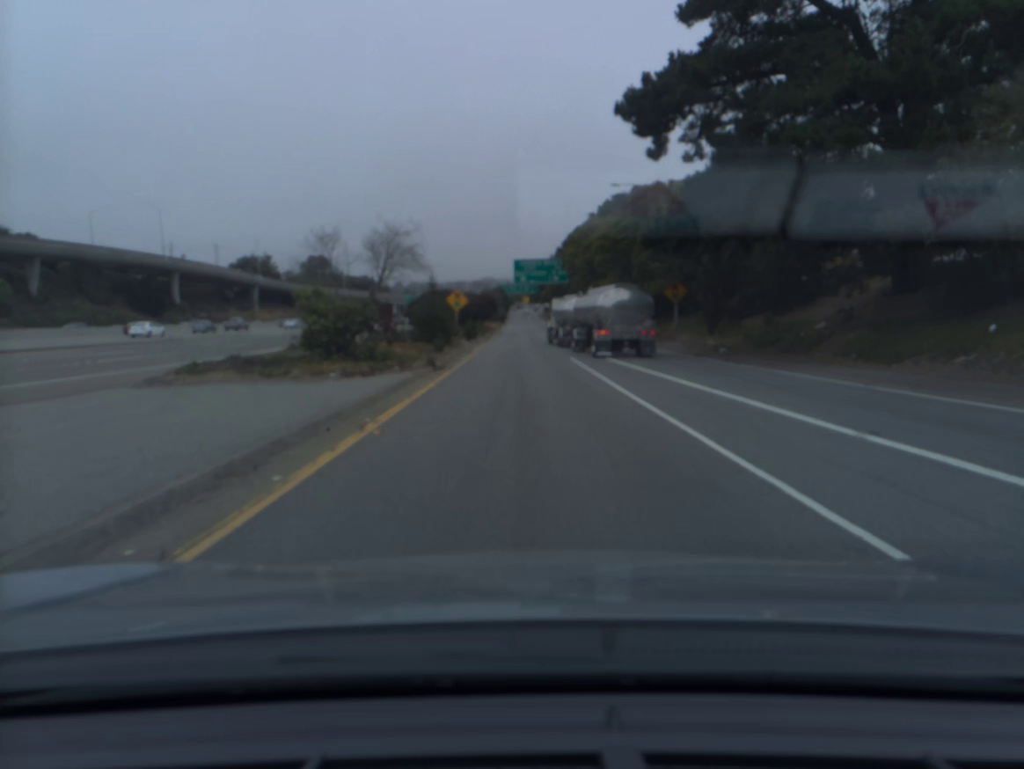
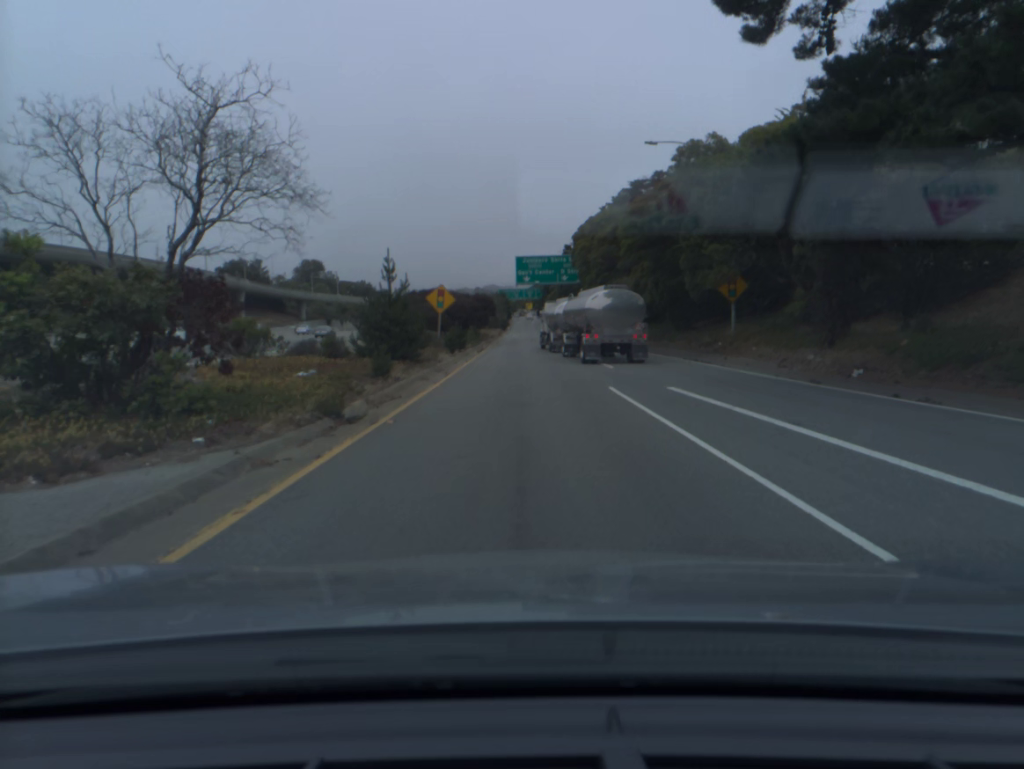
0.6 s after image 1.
(0.0, +13.3) m; 0°
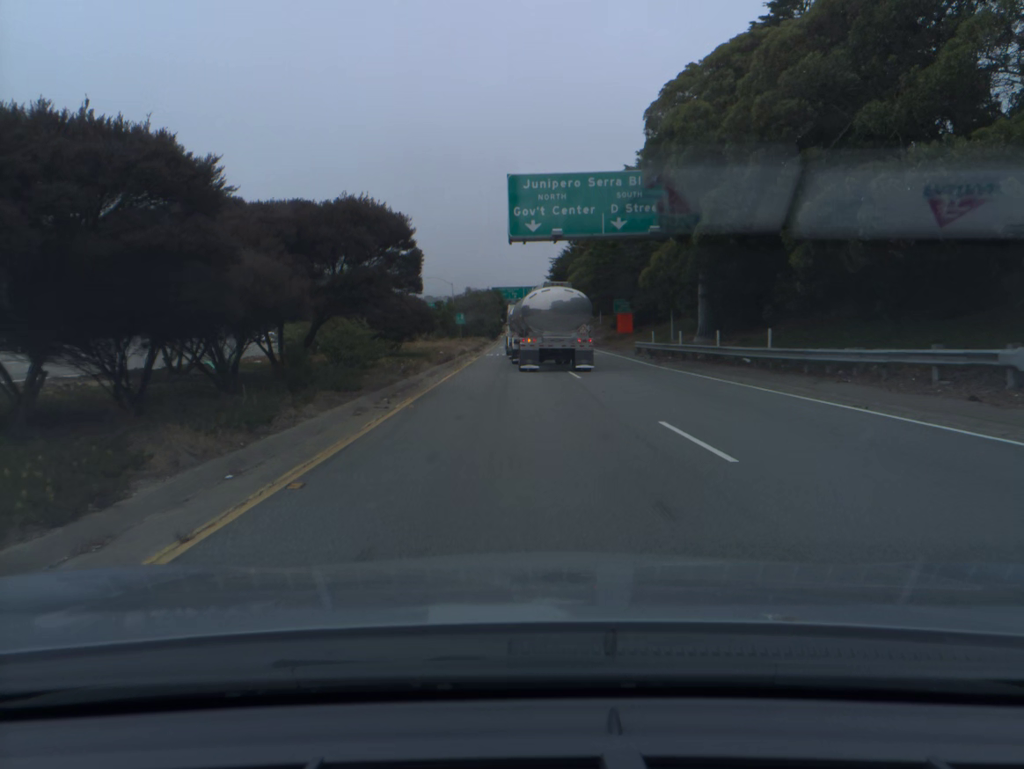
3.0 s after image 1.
(-0.2, +49.0) m; 0°
